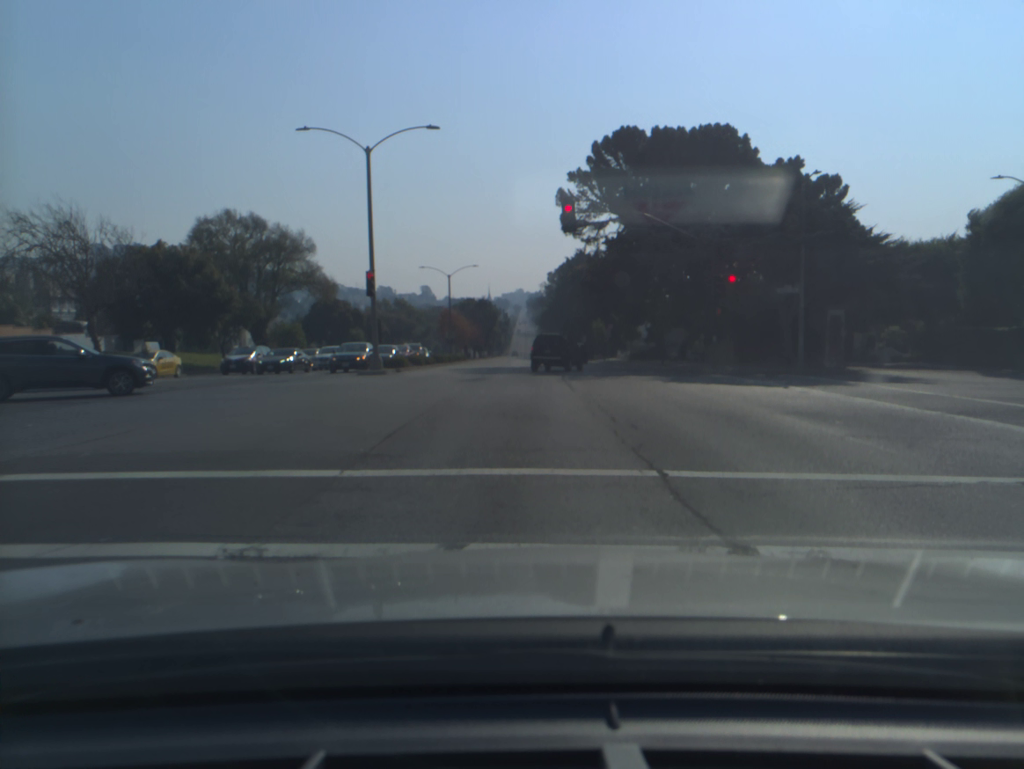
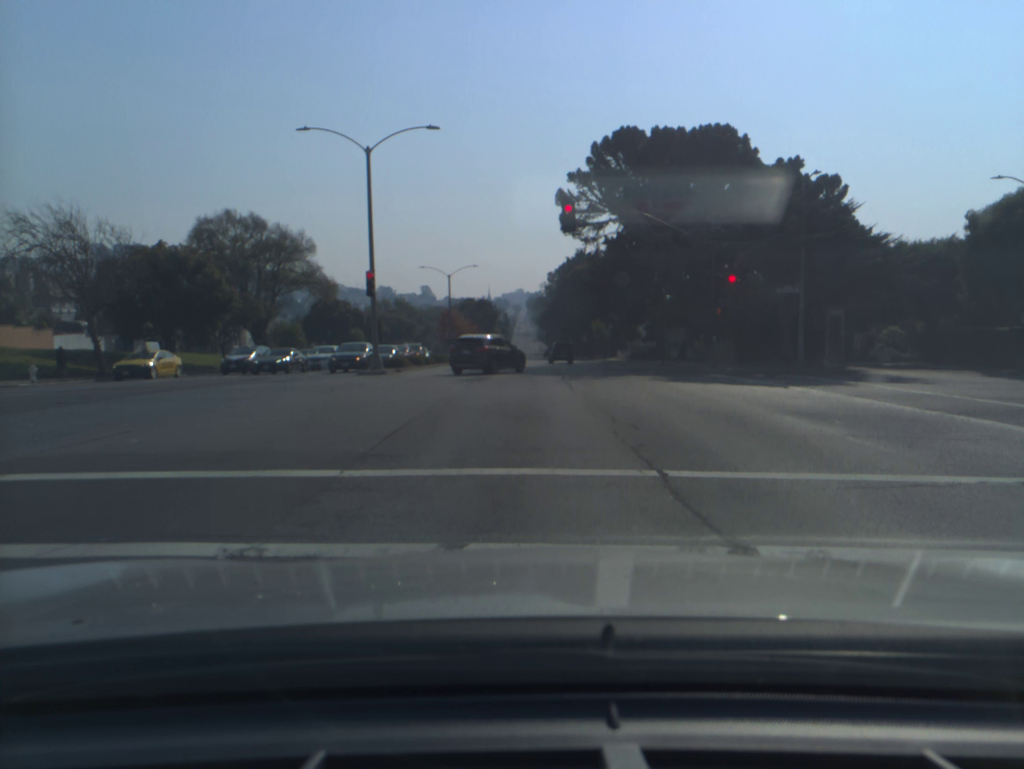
(0.0, 0.0) m; 0°
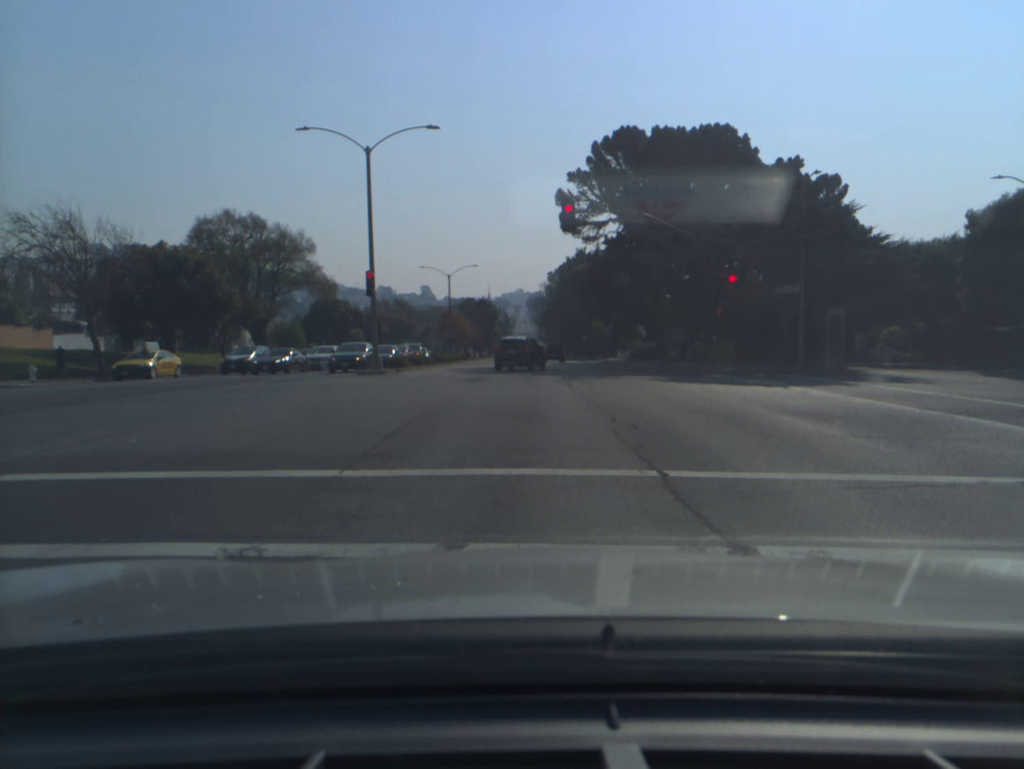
(0.0, 0.0) m; 0°
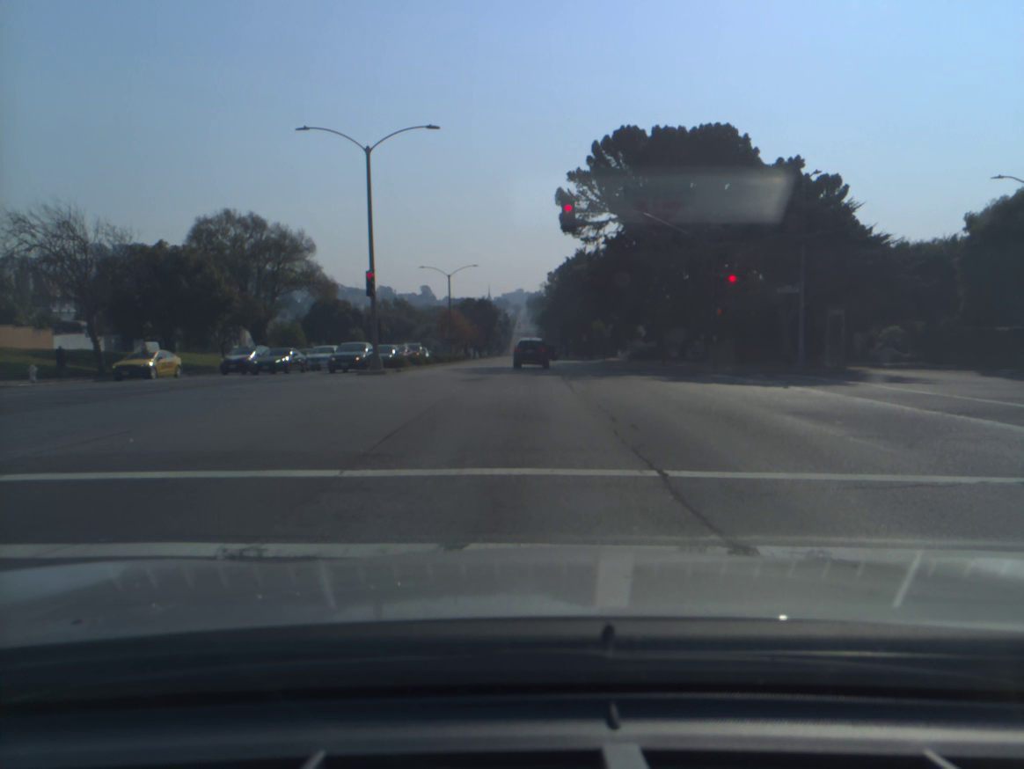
(0.0, 0.0) m; 0°
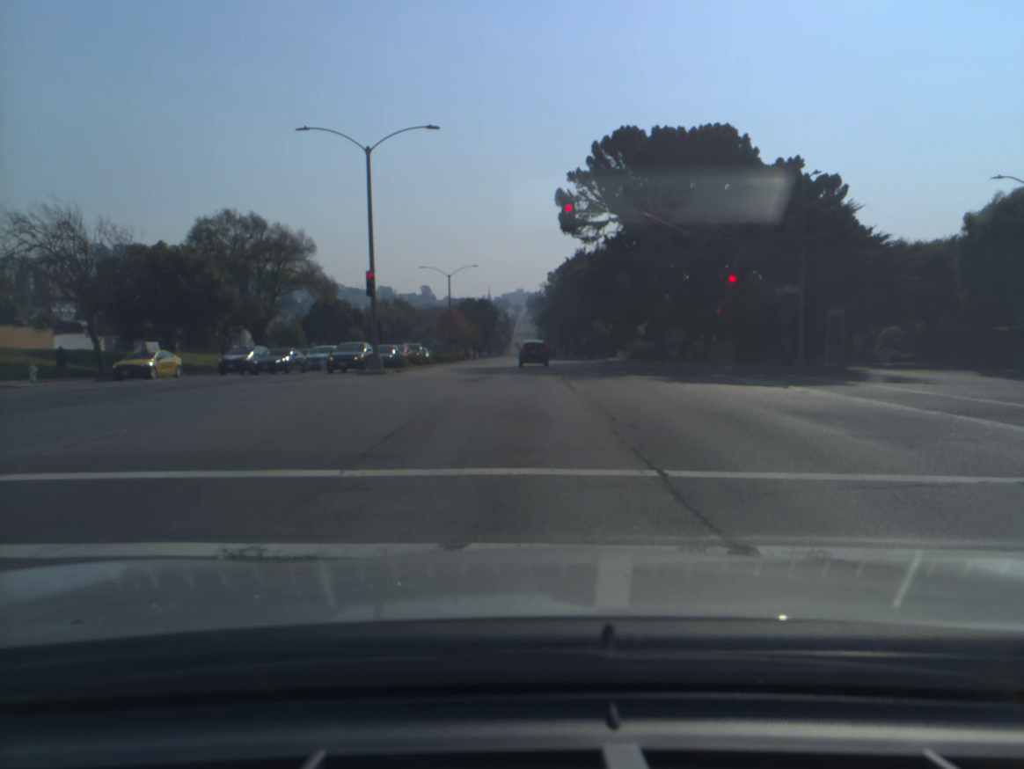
(0.0, 0.0) m; 0°
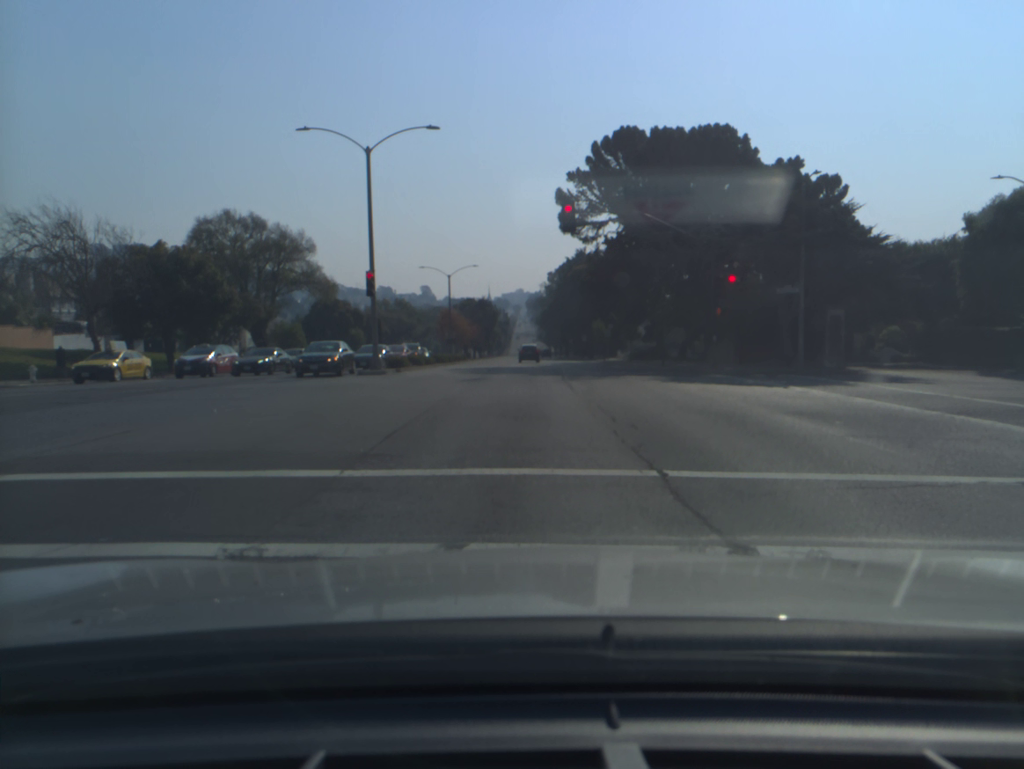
(0.0, 0.0) m; 0°
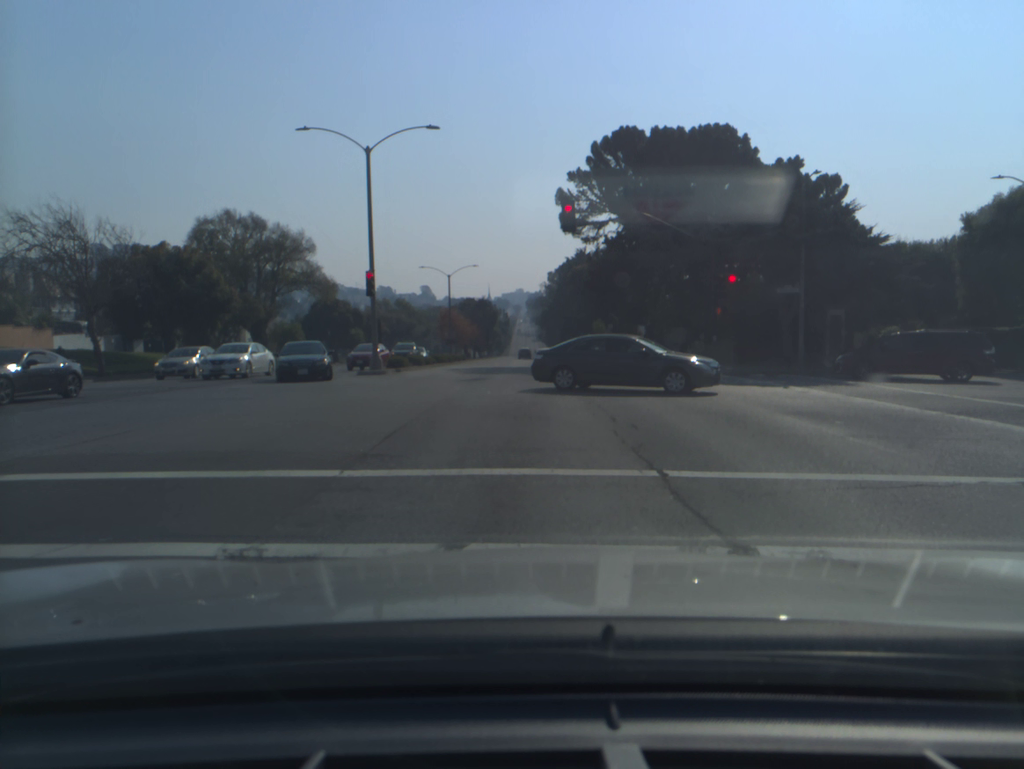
(0.0, 0.0) m; 0°
